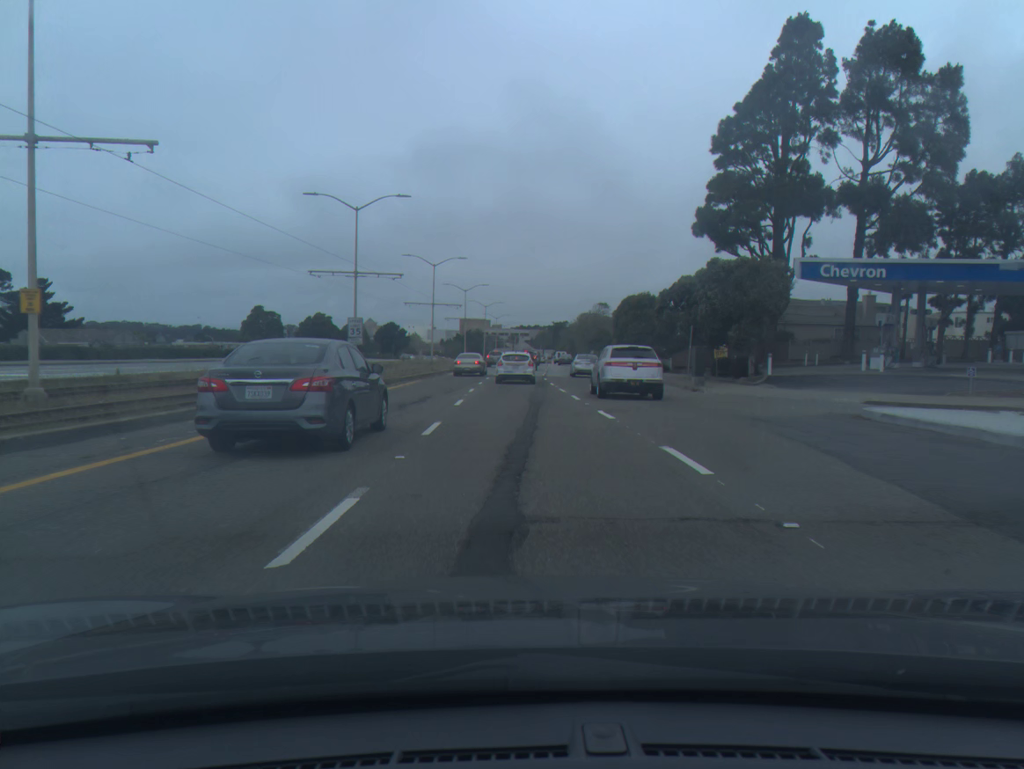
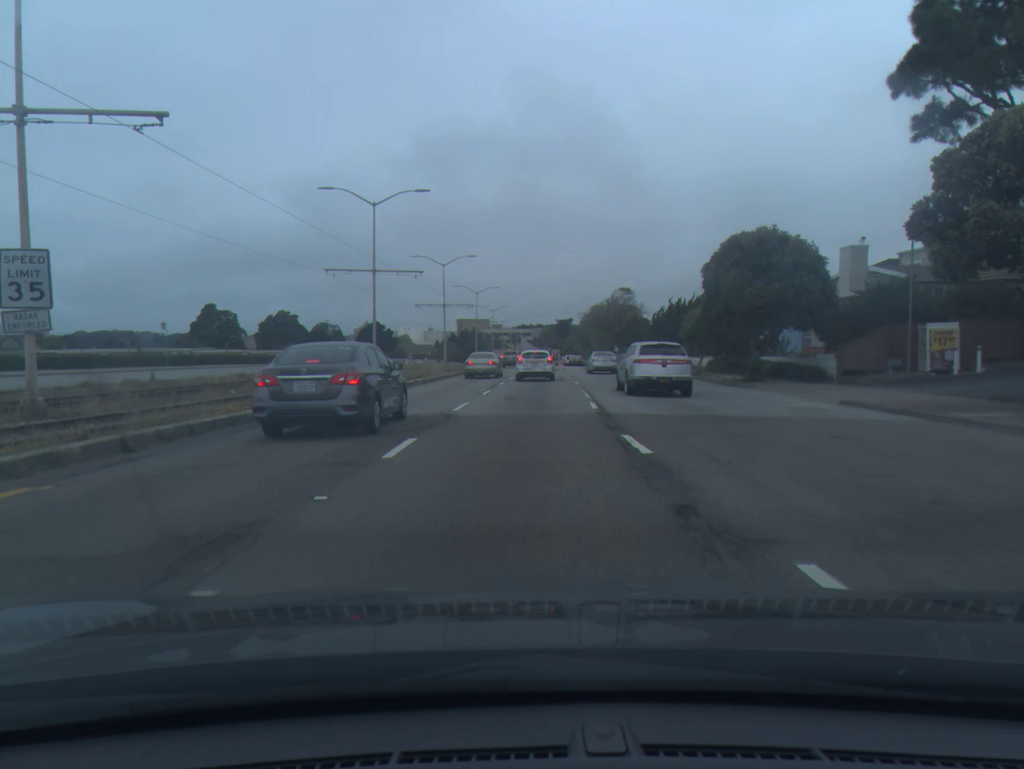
(-0.1, +32.5) m; 0°
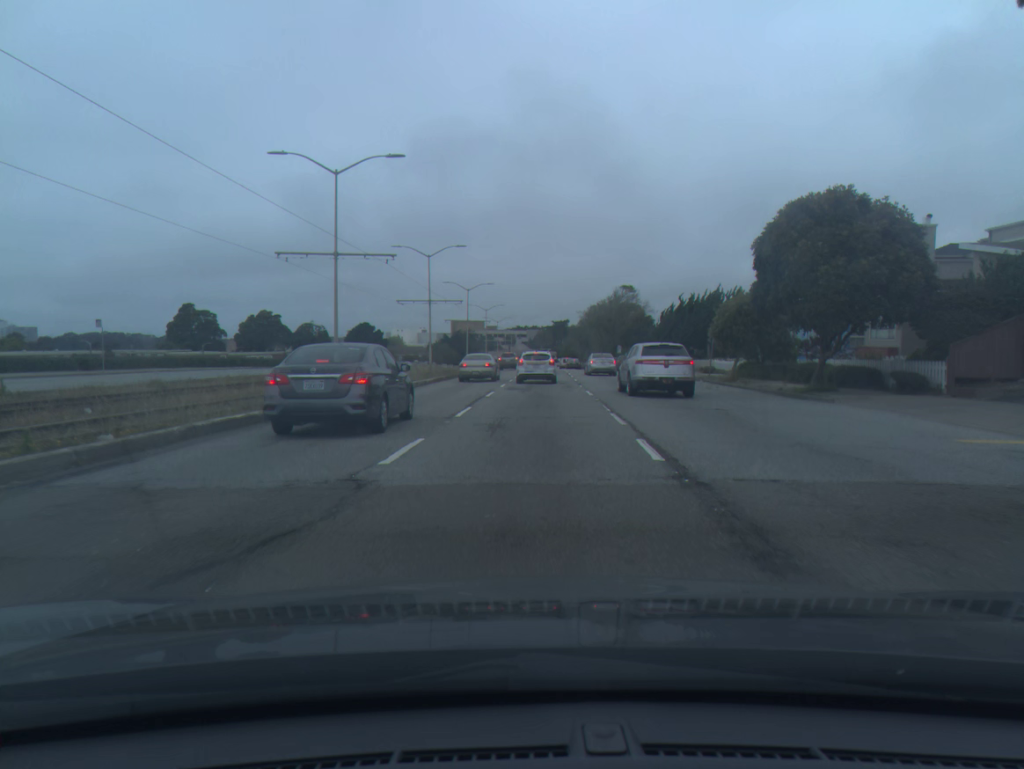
(0.0, +8.5) m; 0°
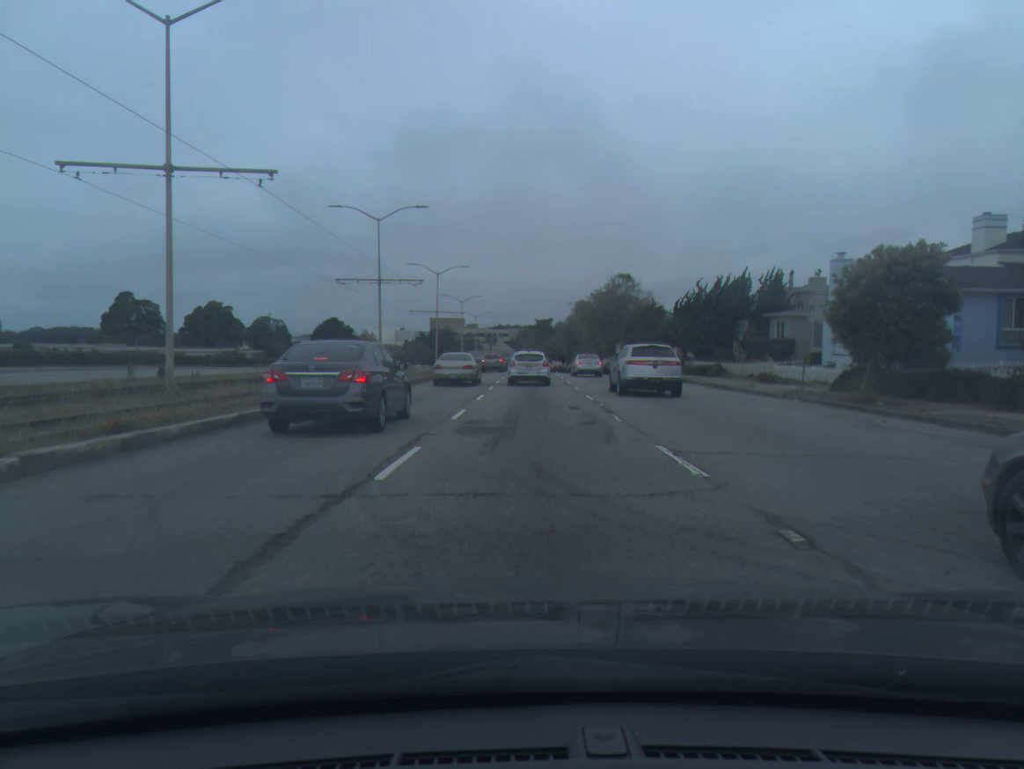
(+0.2, +16.4) m; +1°
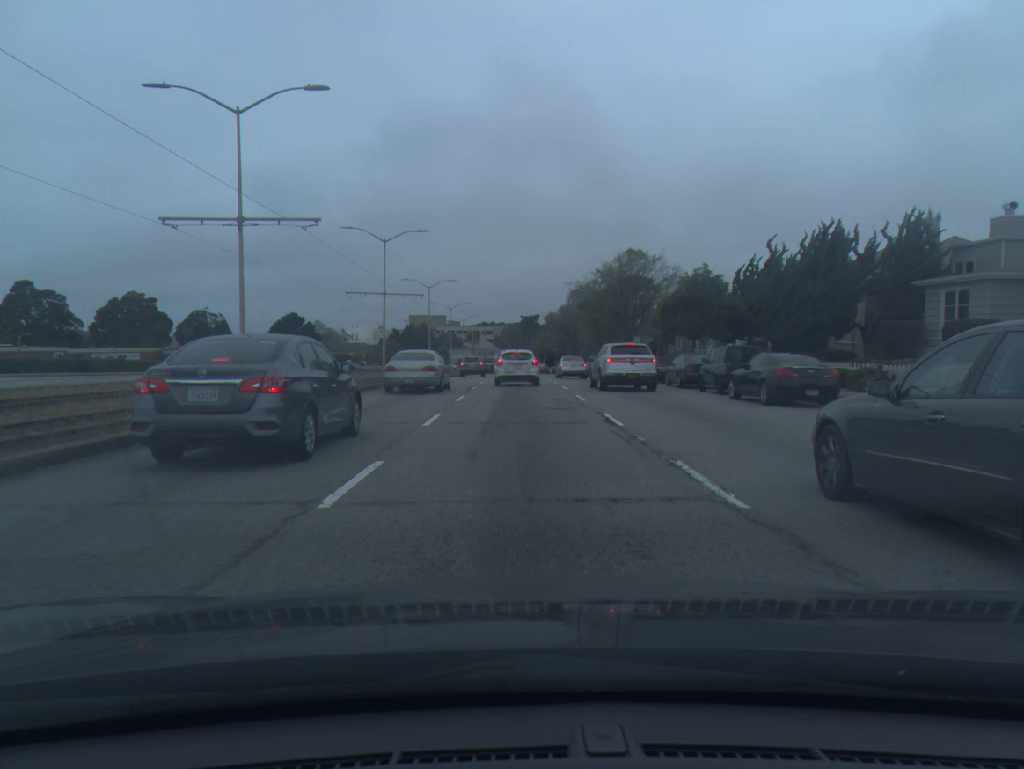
(+0.3, +23.2) m; +1°
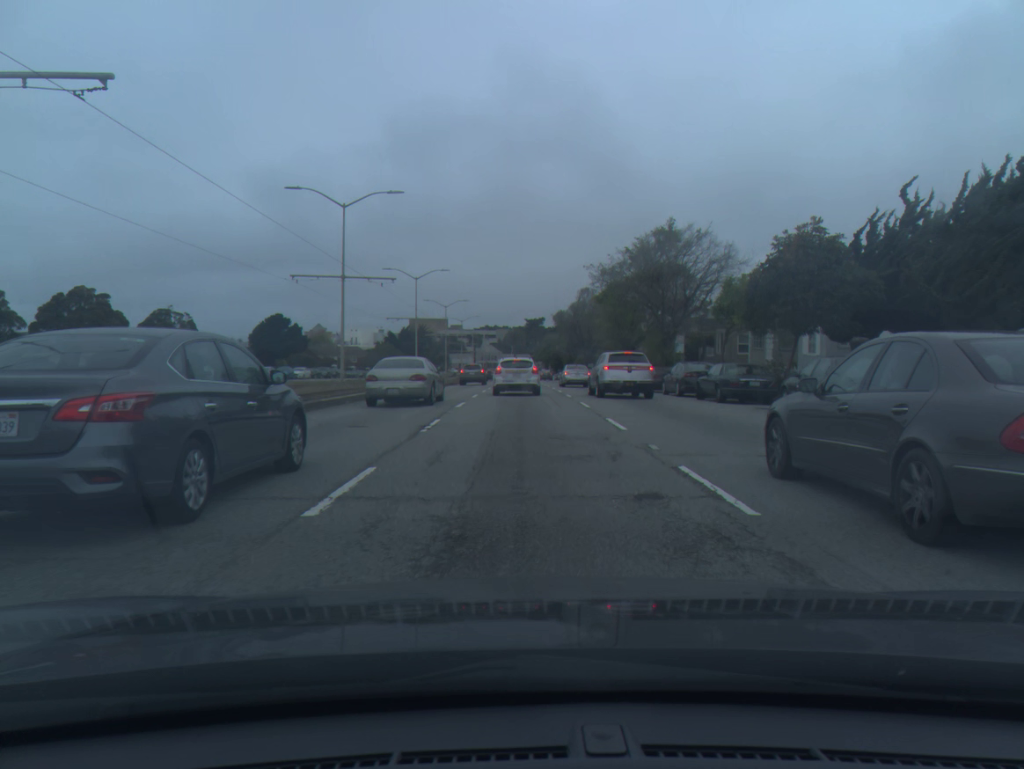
(-0.1, +15.0) m; -1°
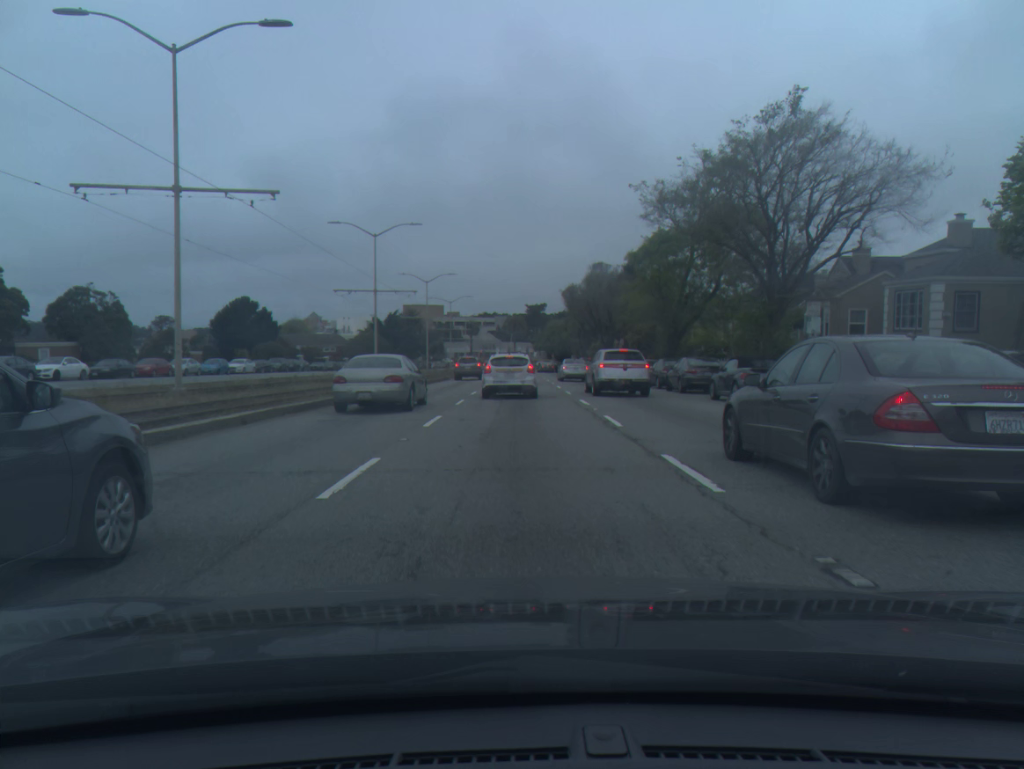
(0.0, +21.2) m; 0°
